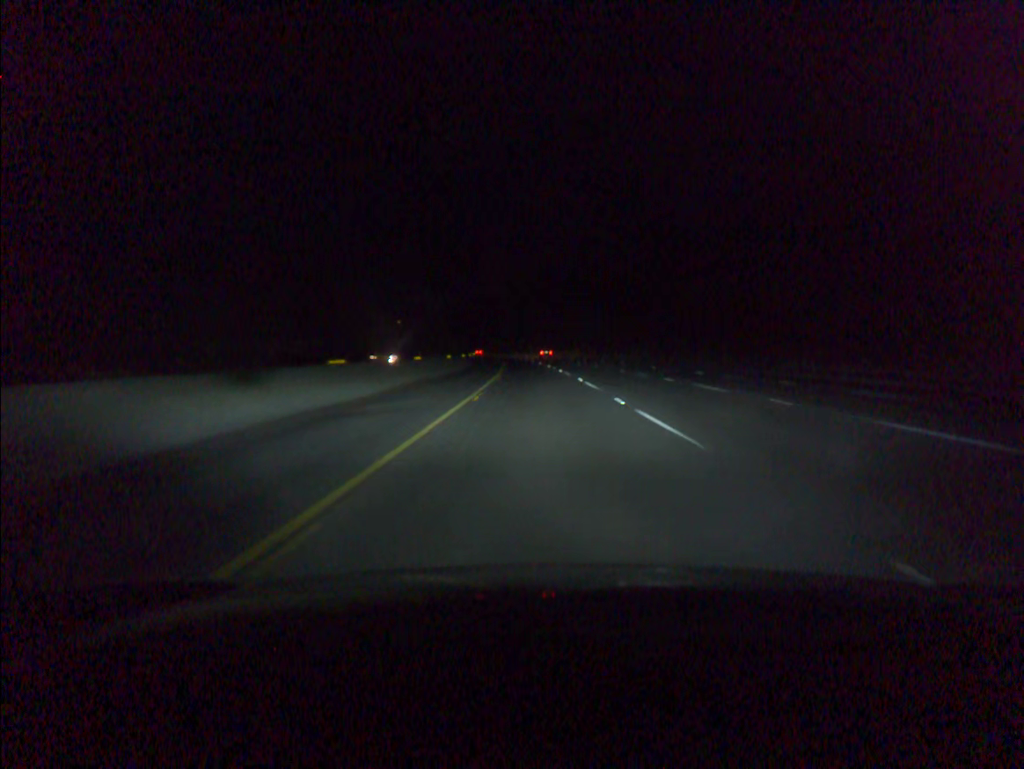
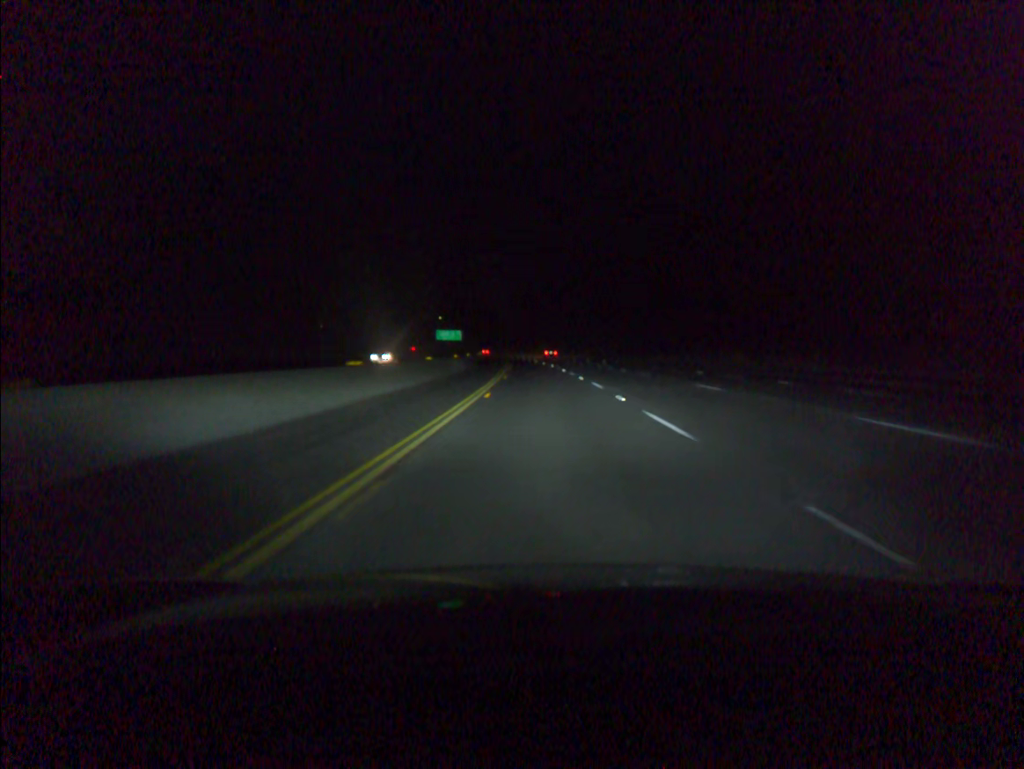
(-3.7, +100.4) m; -4°
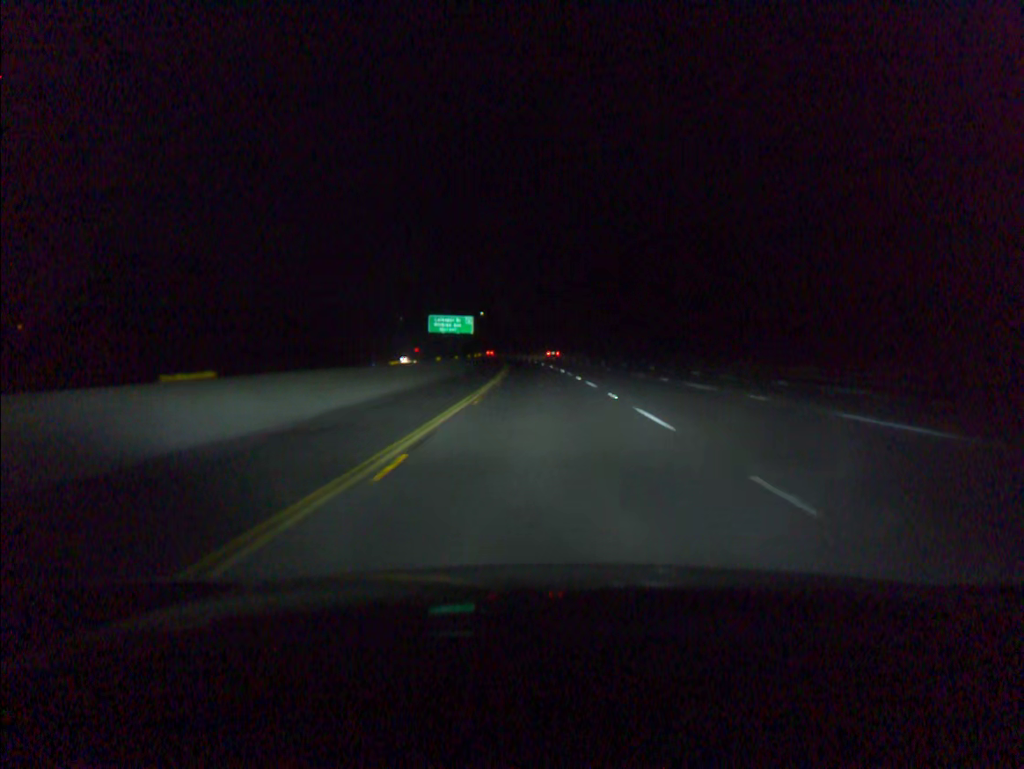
(-3.3, +100.4) m; -4°
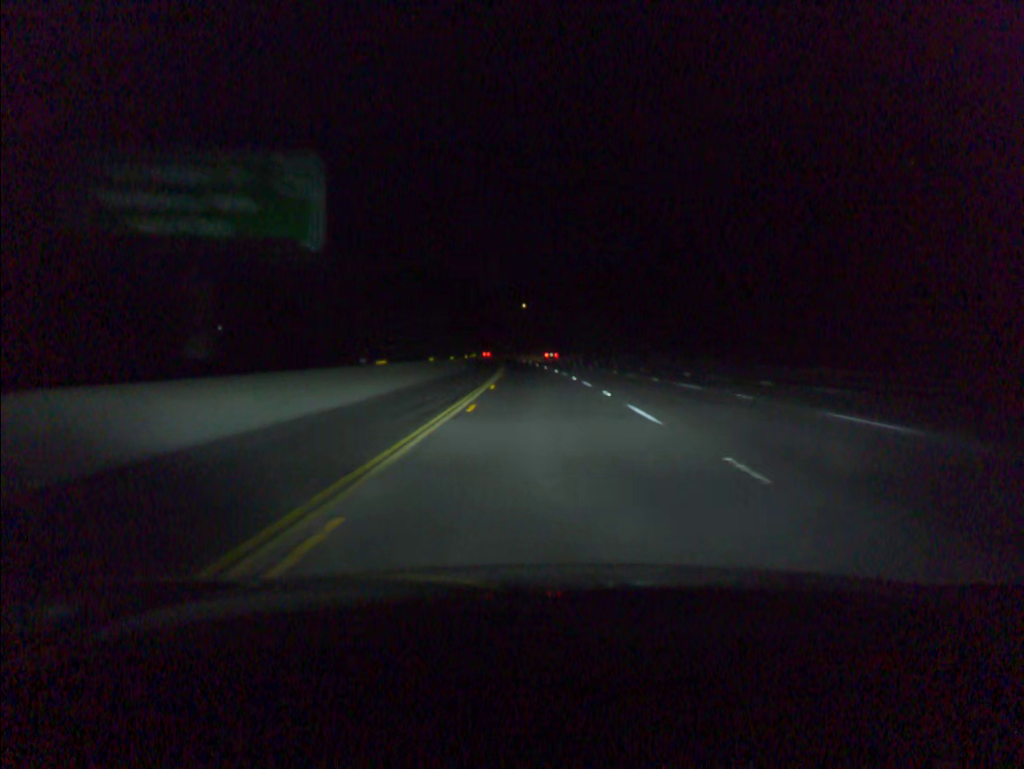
(-3.4, +100.6) m; -4°
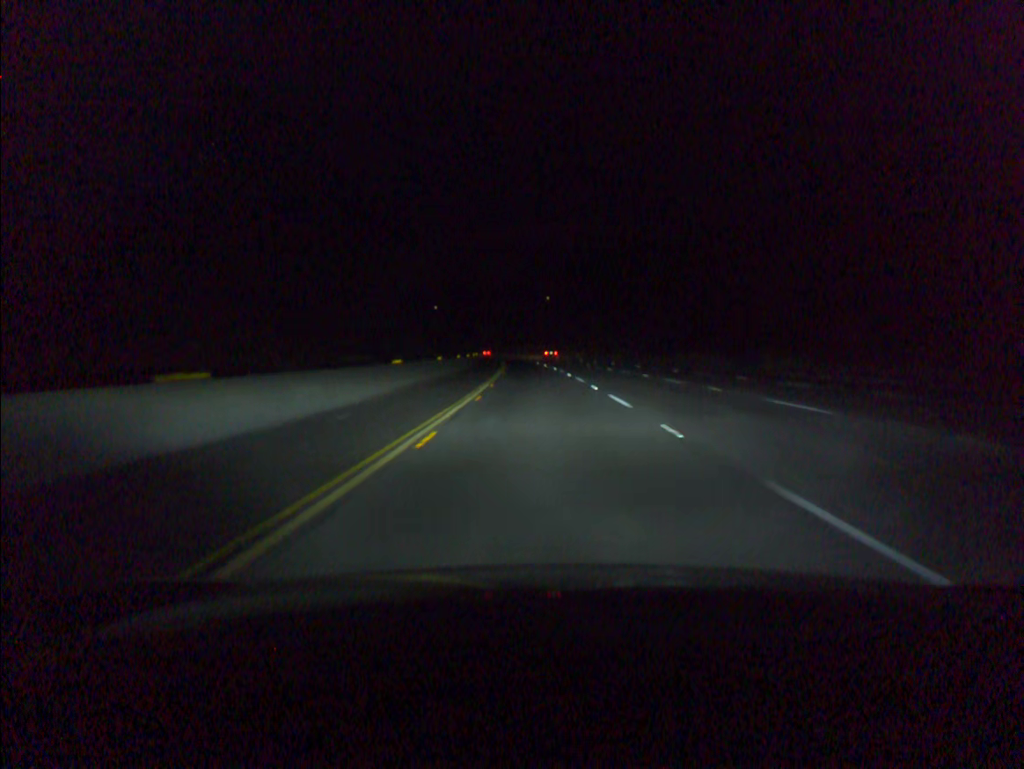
(-0.6, +40.3) m; -2°
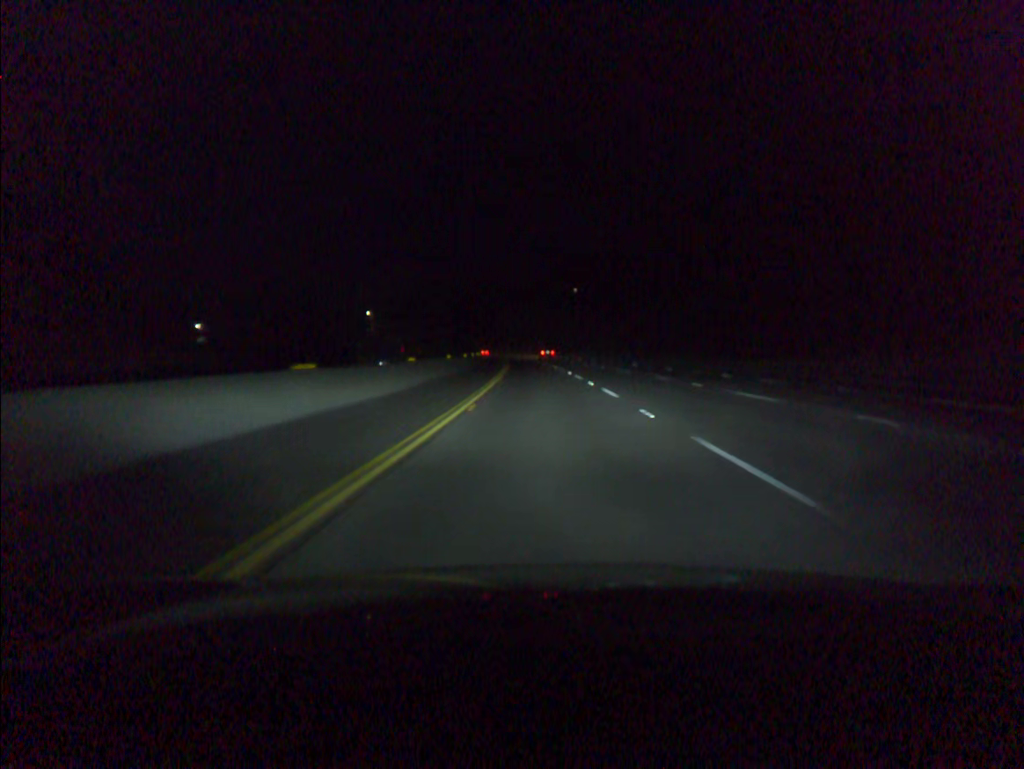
(-0.7, +40.3) m; -2°
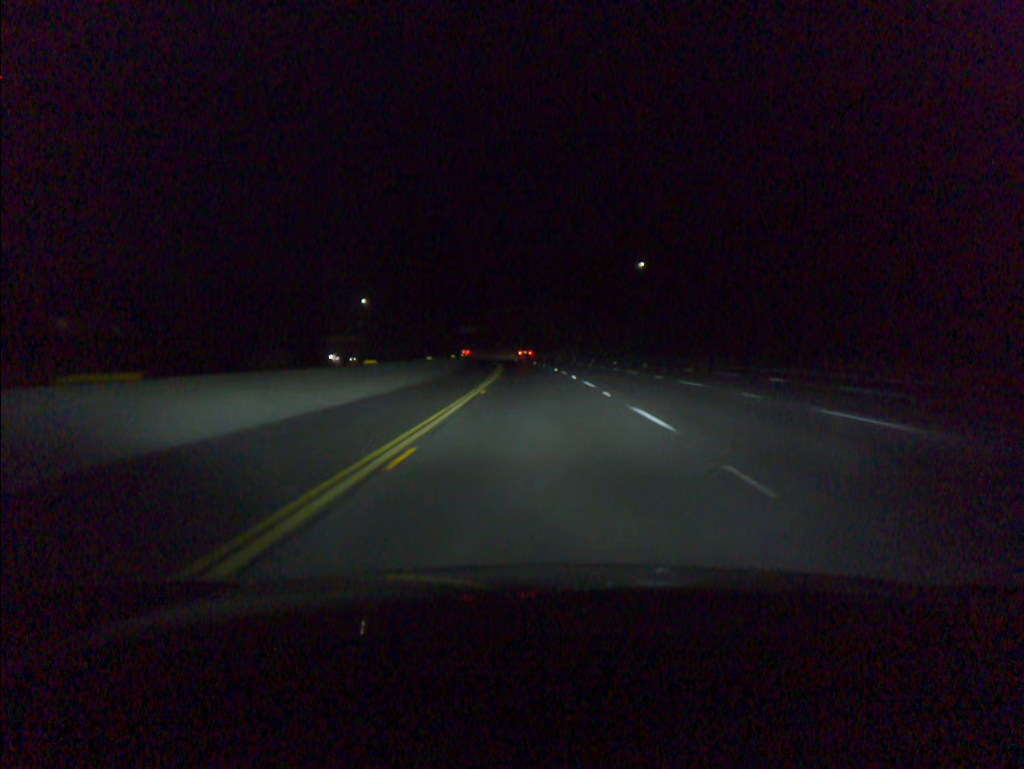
(-2.0, +80.6) m; -3°
